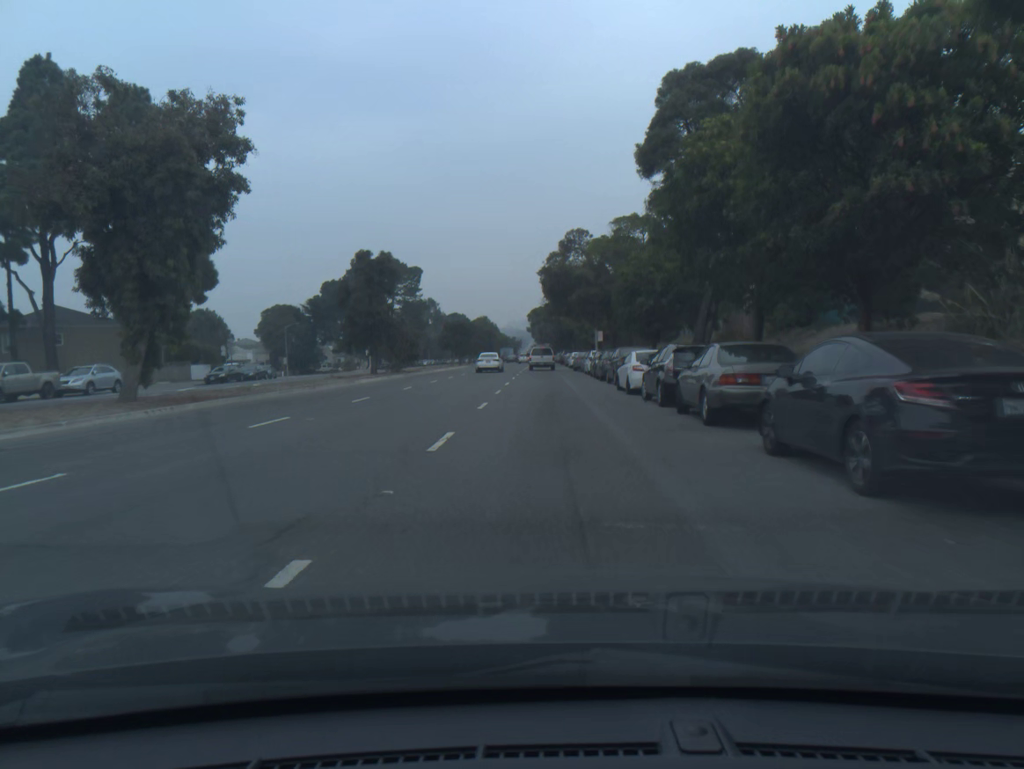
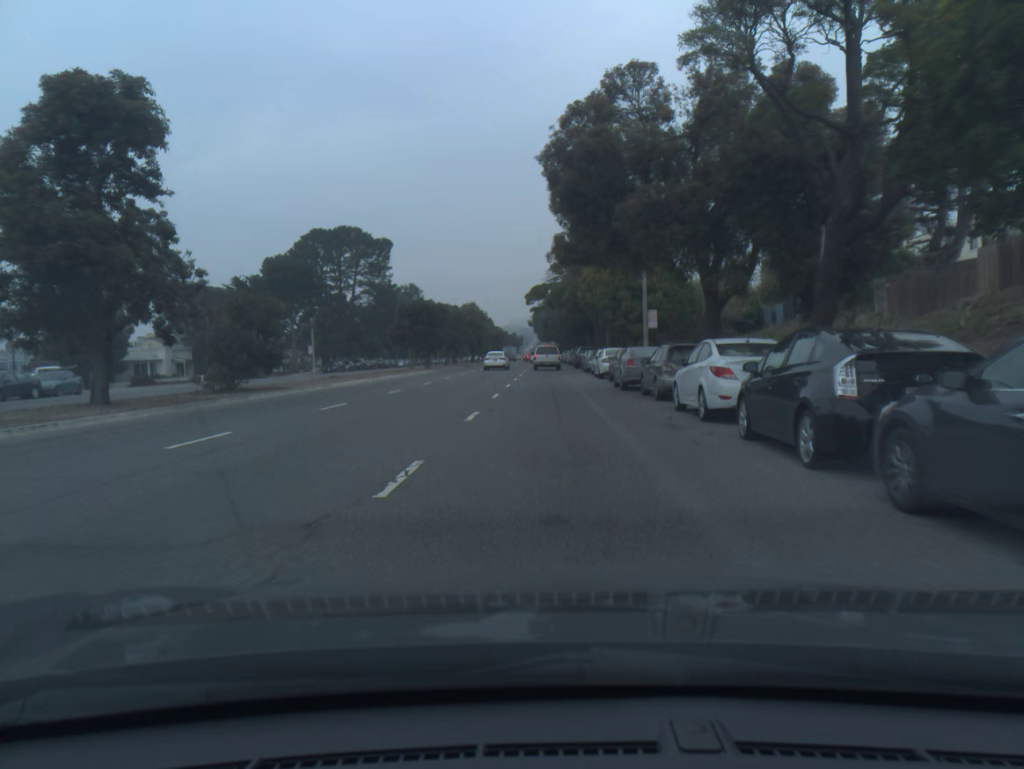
(0.0, +32.1) m; 0°
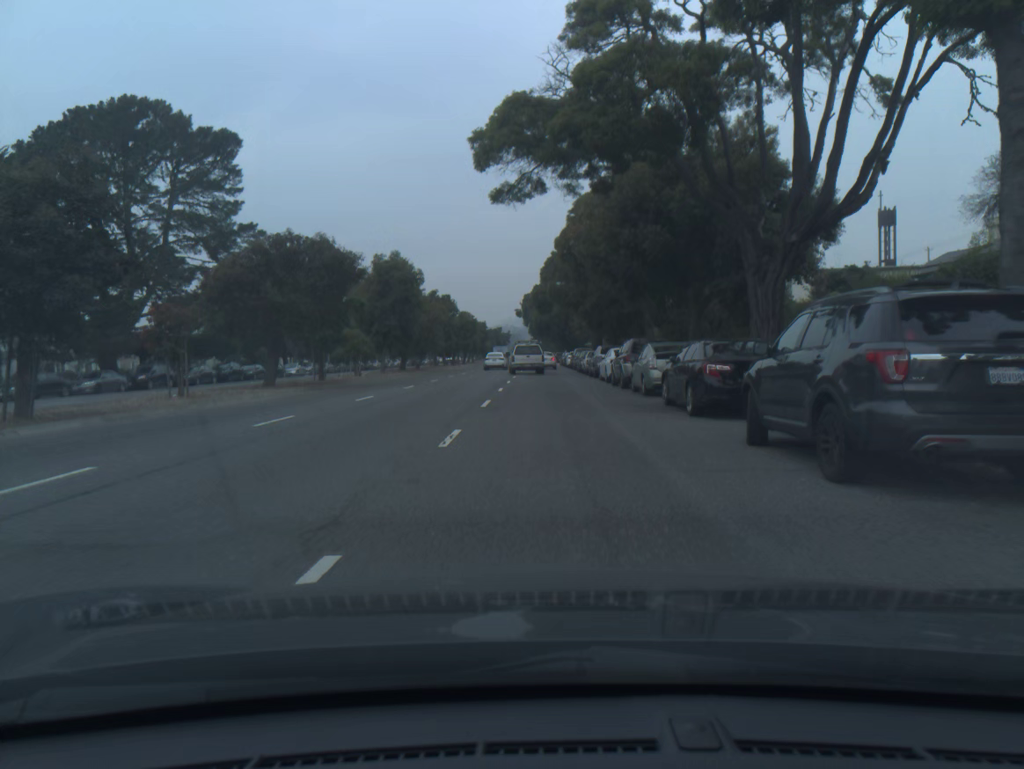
(-0.1, +55.8) m; +1°
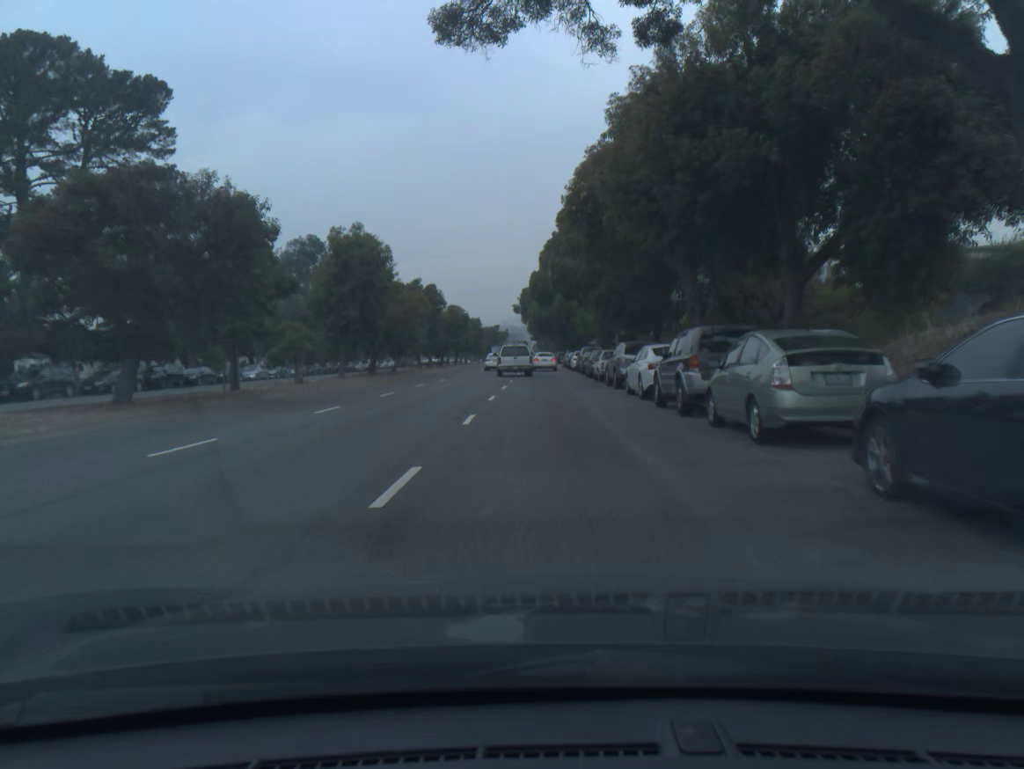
(0.0, +11.1) m; 0°
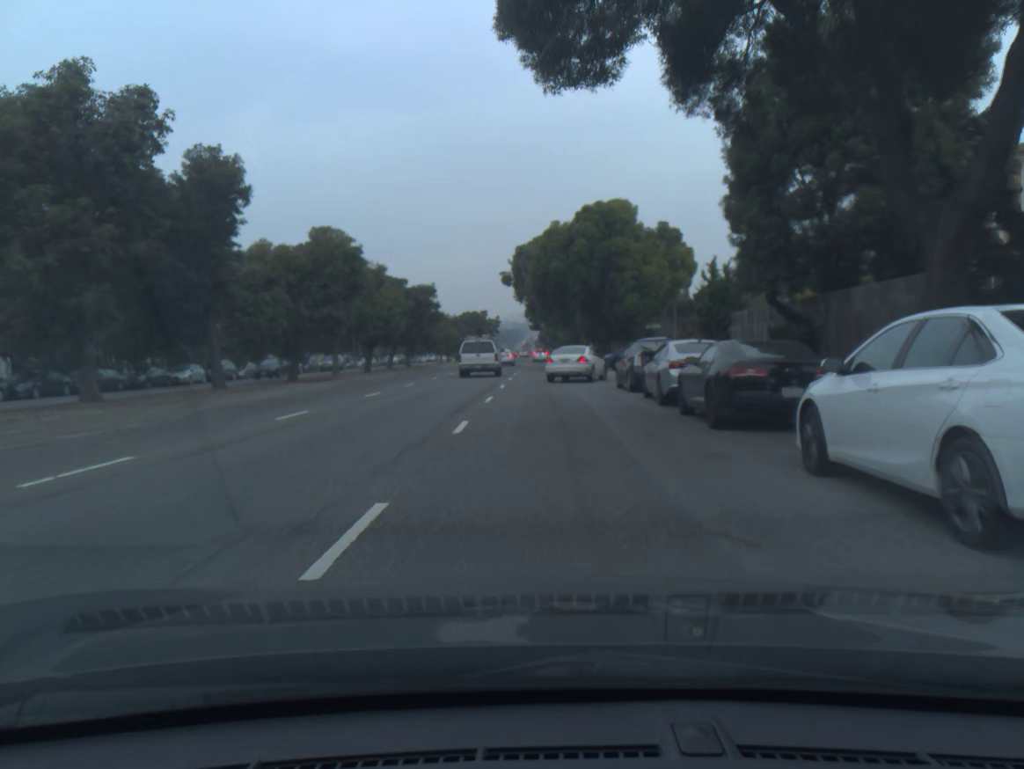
(-0.3, +53.7) m; 0°
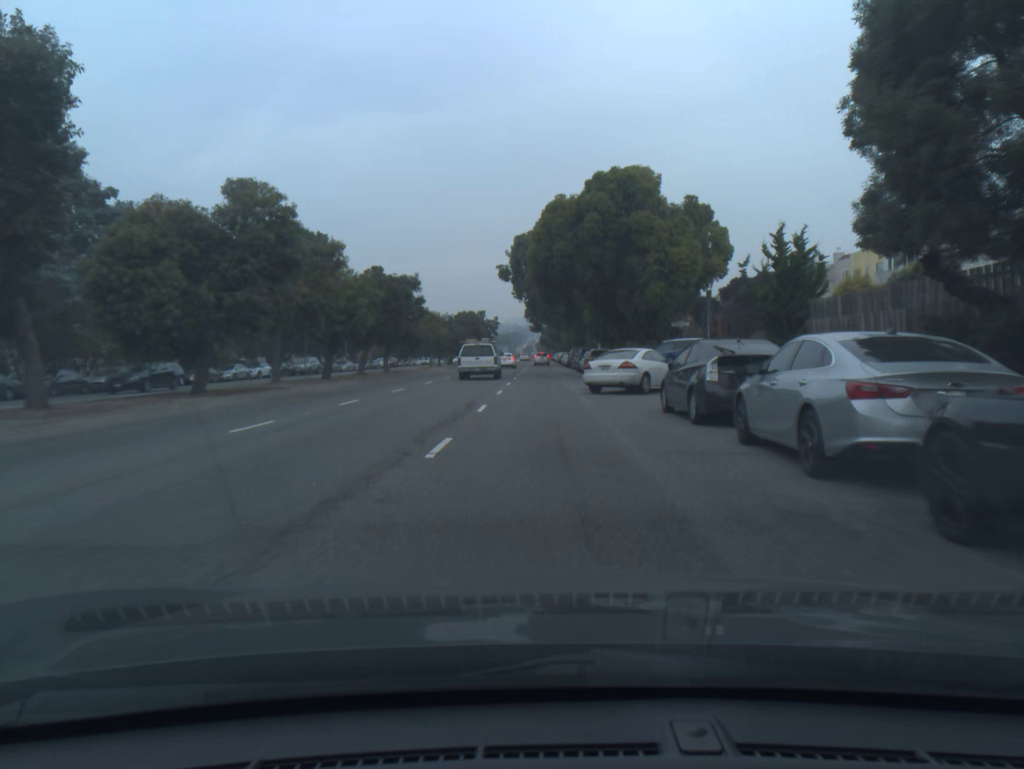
(0.0, +9.9) m; 0°
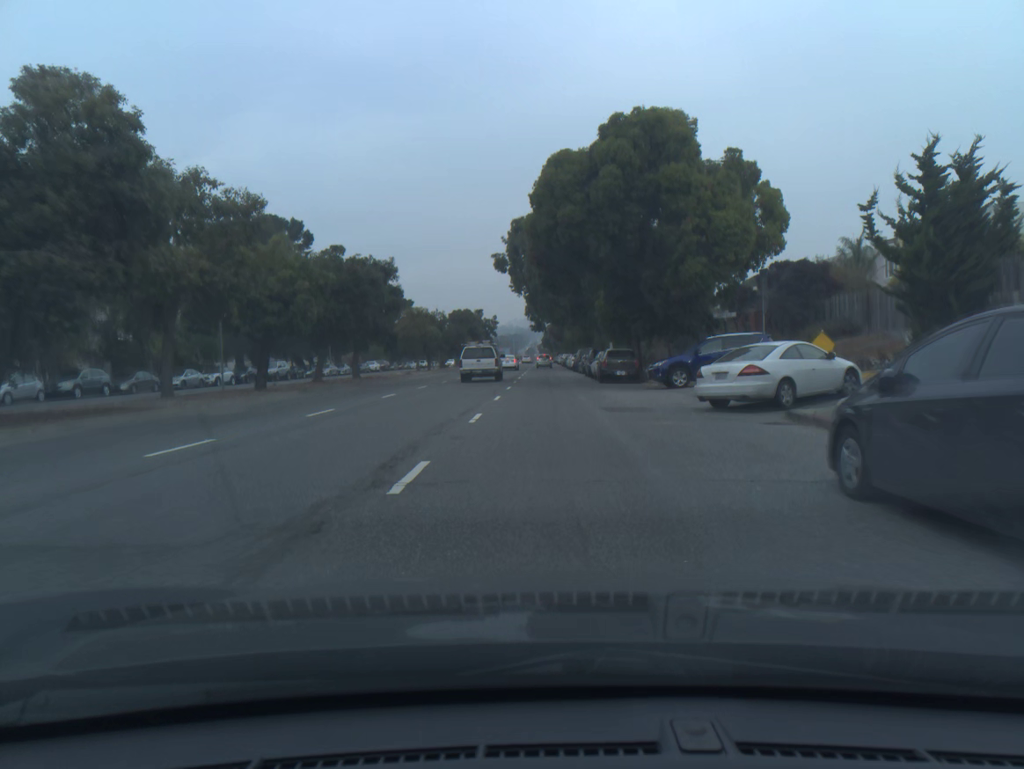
(0.0, +9.8) m; 0°
